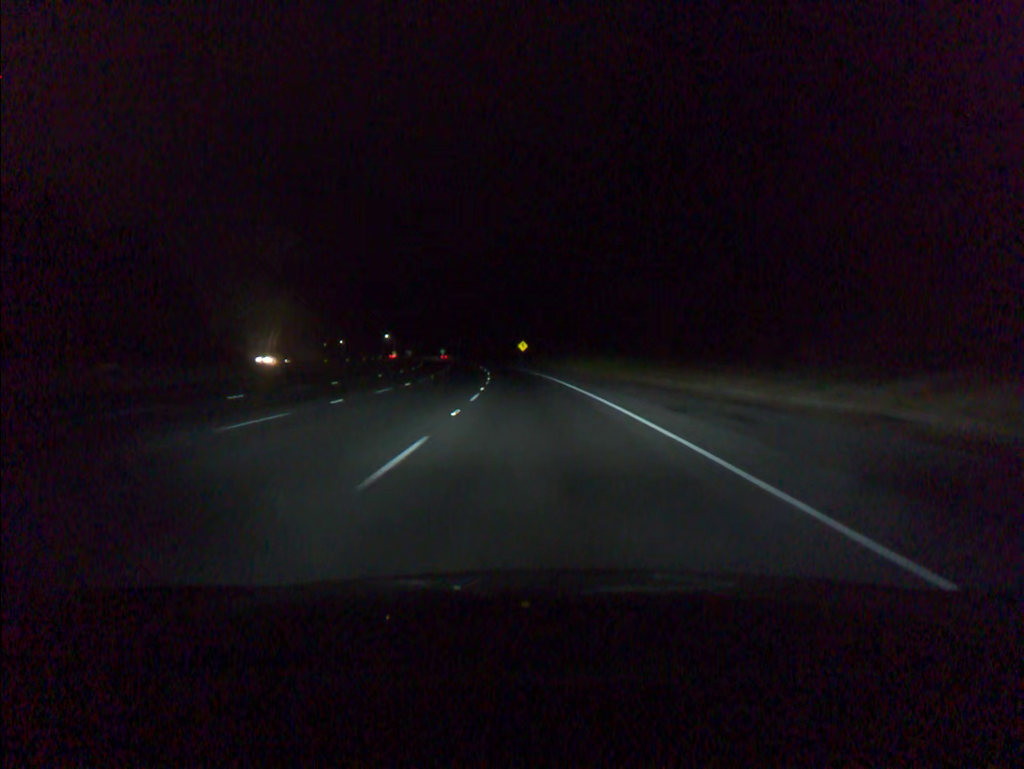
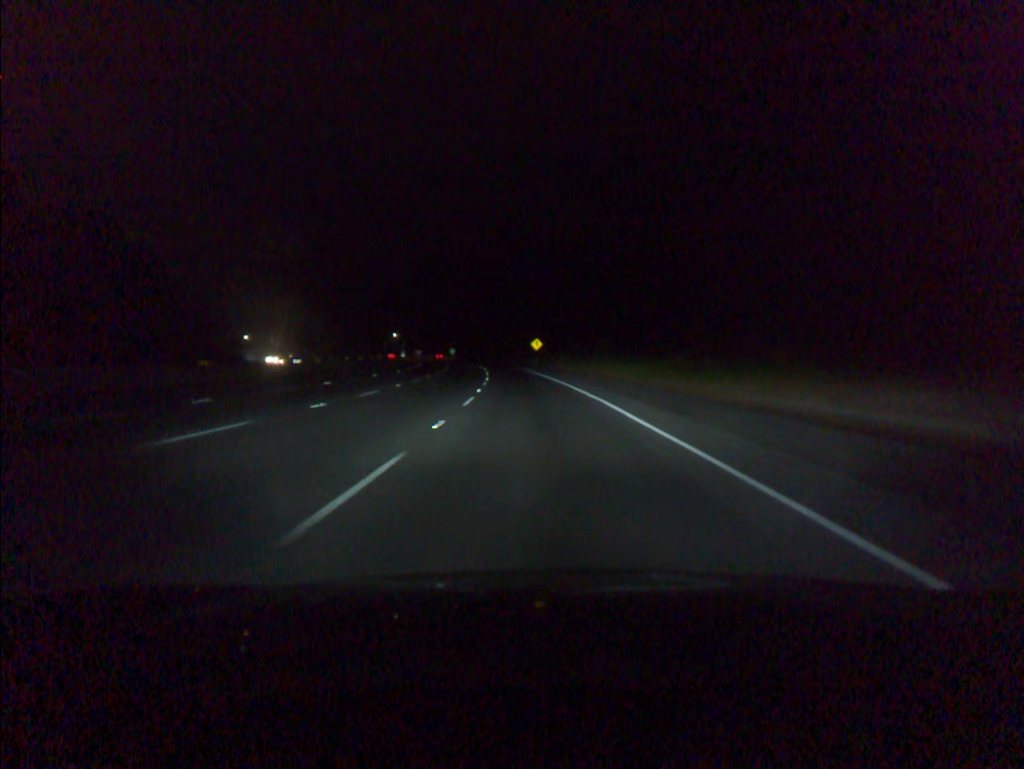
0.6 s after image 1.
(-0.2, +16.8) m; -1°
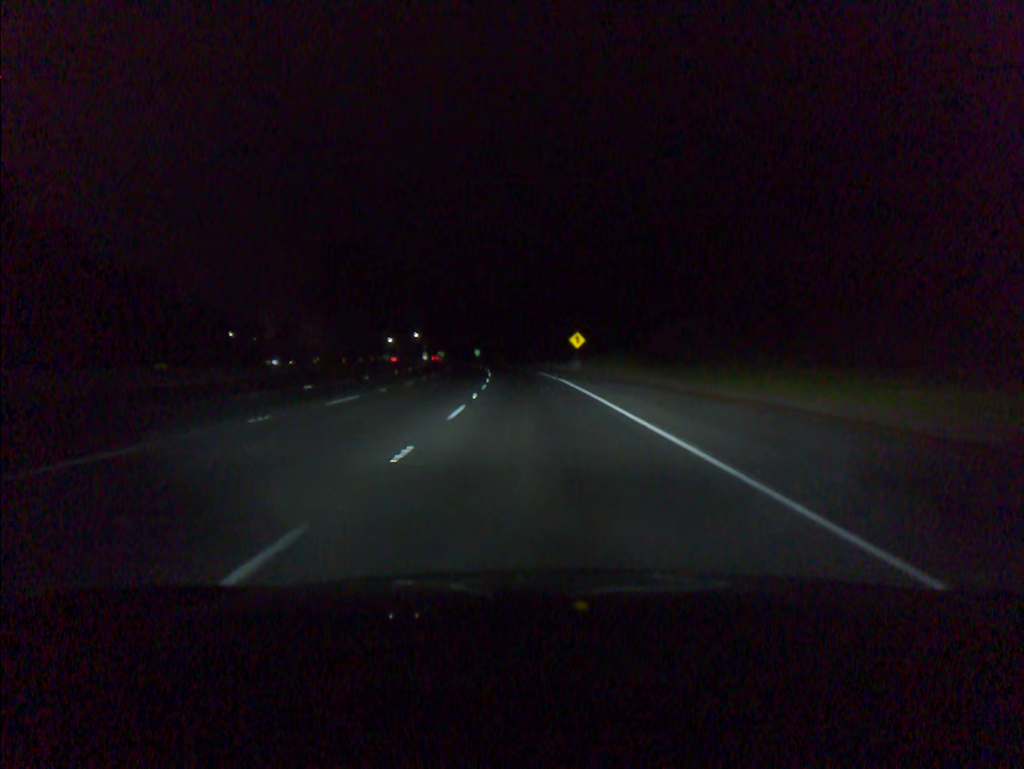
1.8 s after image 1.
(-0.7, +33.6) m; -3°
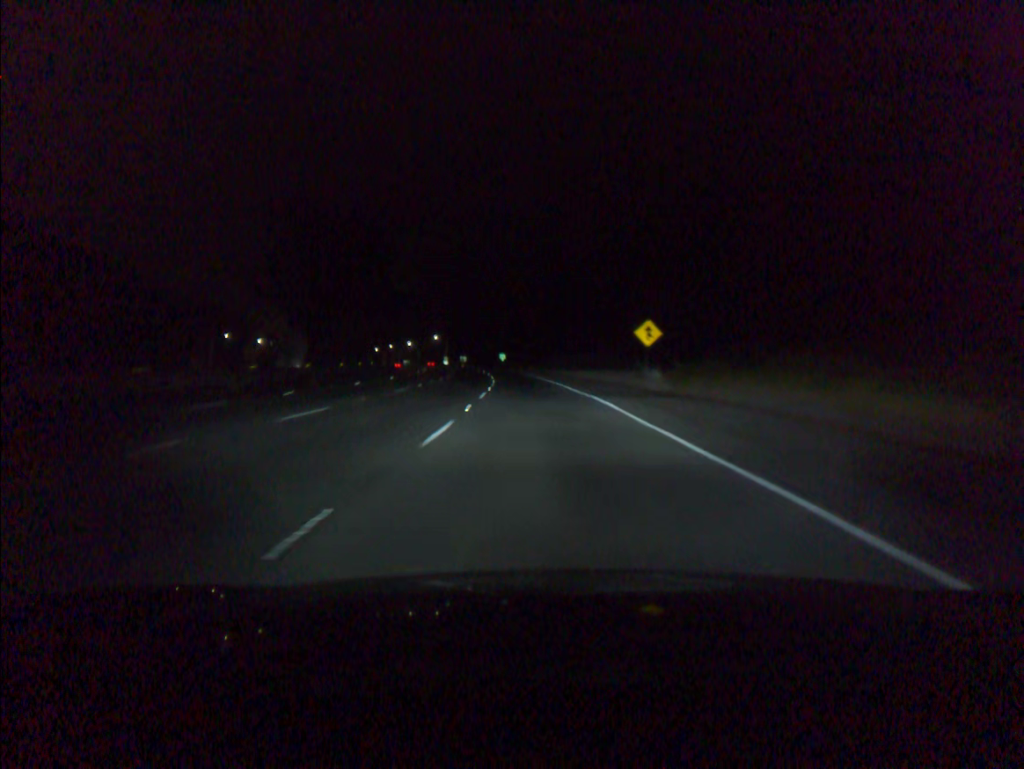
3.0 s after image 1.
(-0.7, +33.5) m; -2°
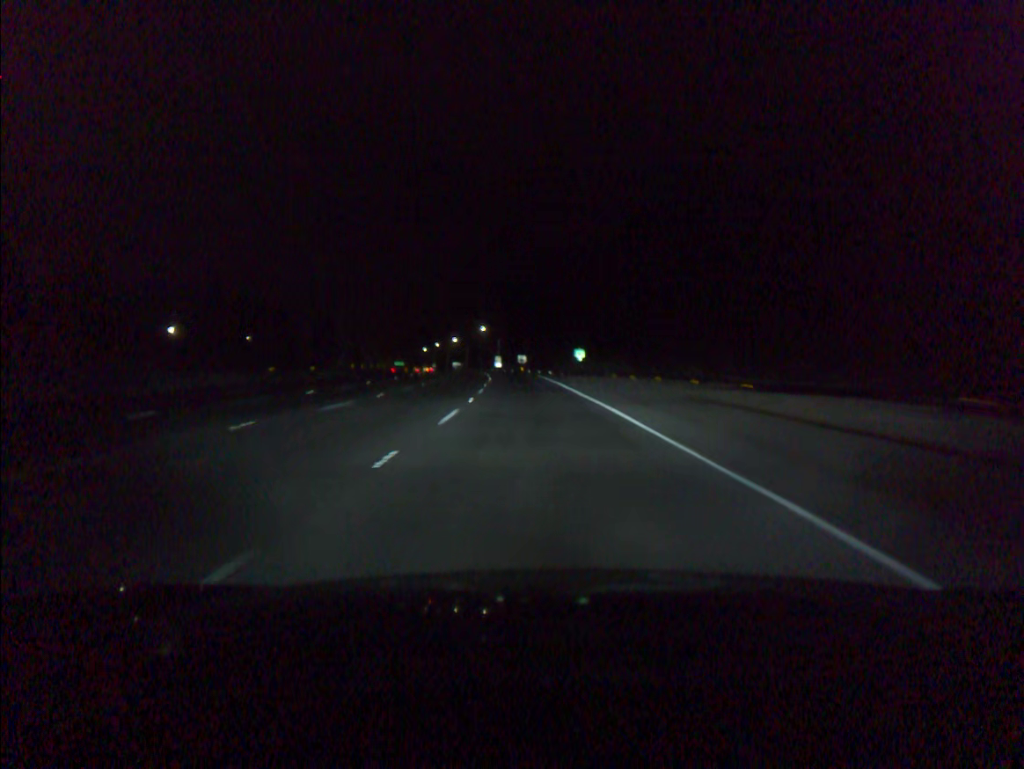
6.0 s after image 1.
(-3.7, +83.8) m; -6°
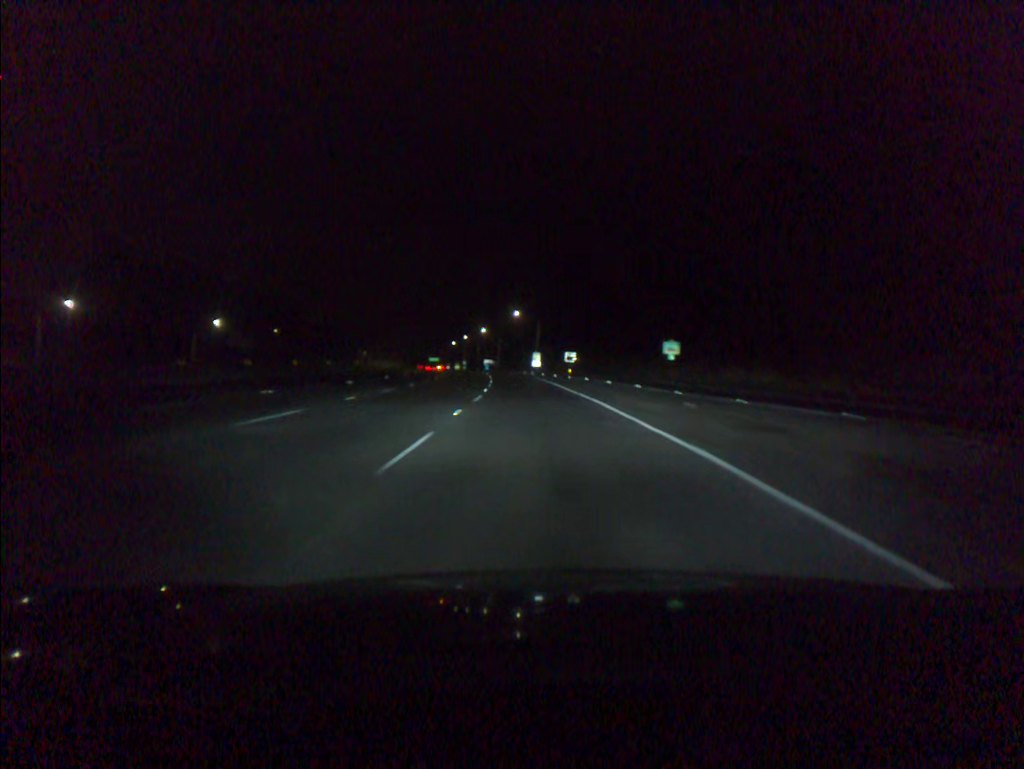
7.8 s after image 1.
(-1.6, +50.3) m; -3°
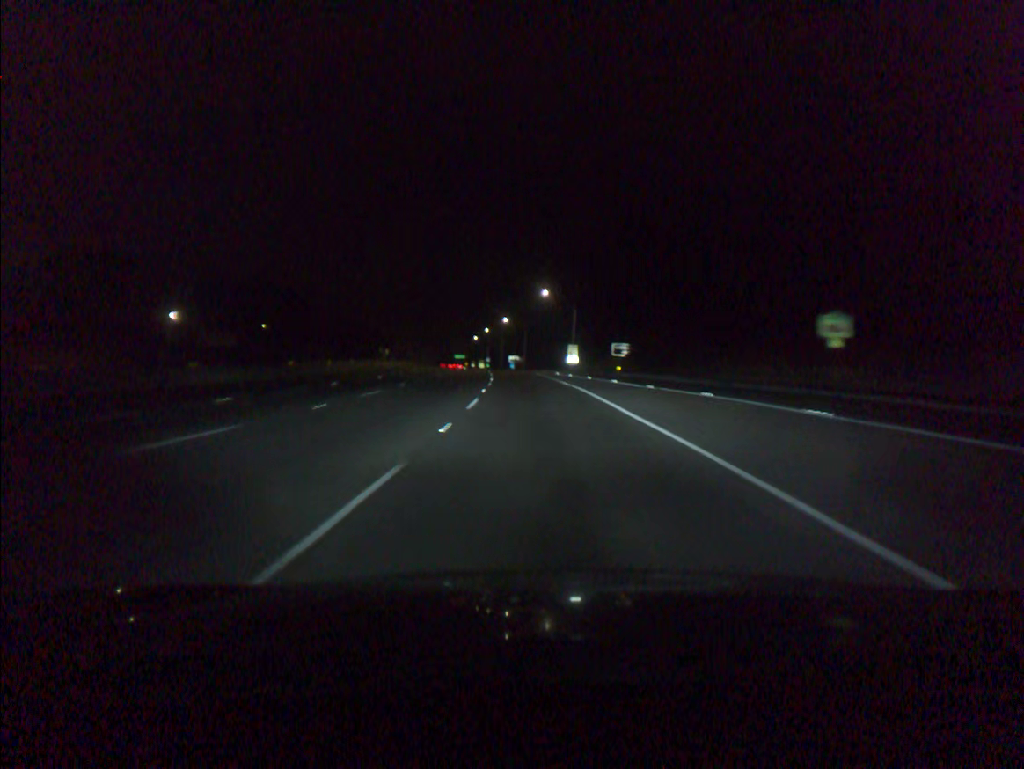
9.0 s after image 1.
(-0.6, +33.6) m; -2°
